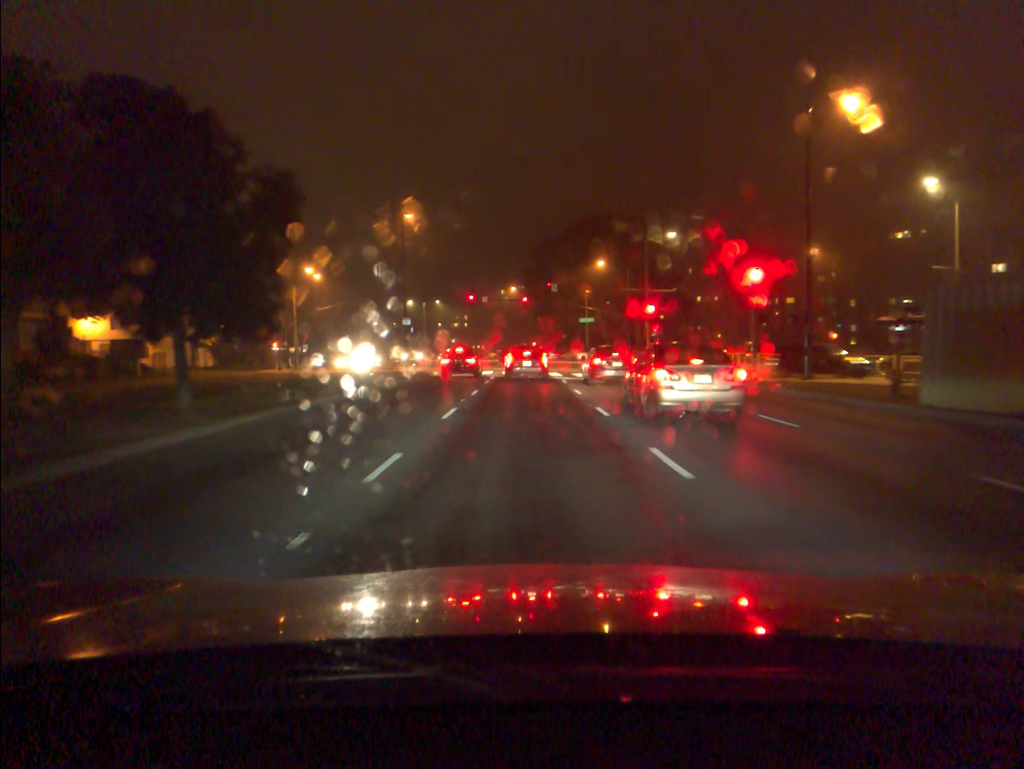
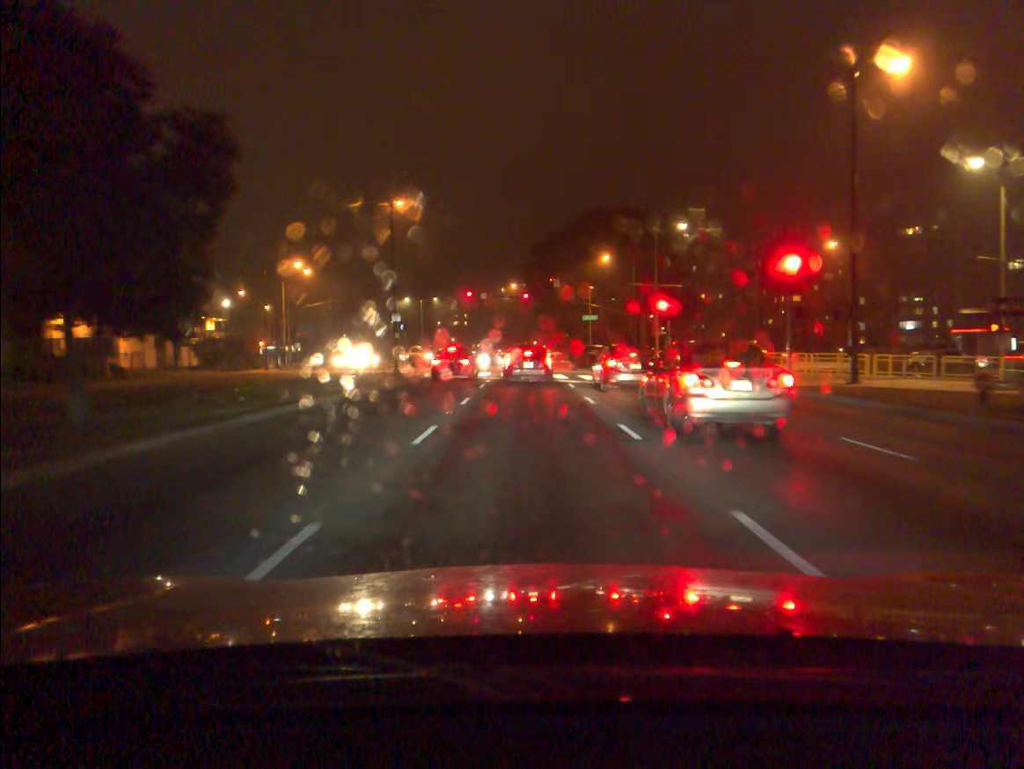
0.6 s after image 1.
(0.0, +4.2) m; 0°
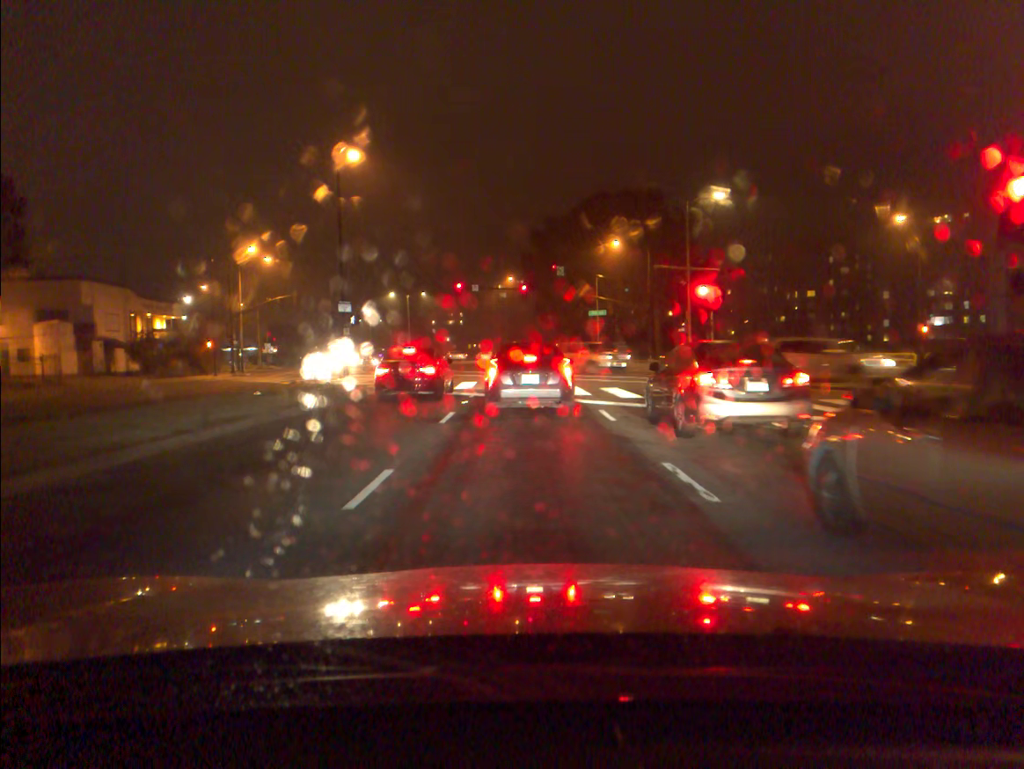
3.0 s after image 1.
(0.0, +12.2) m; 0°
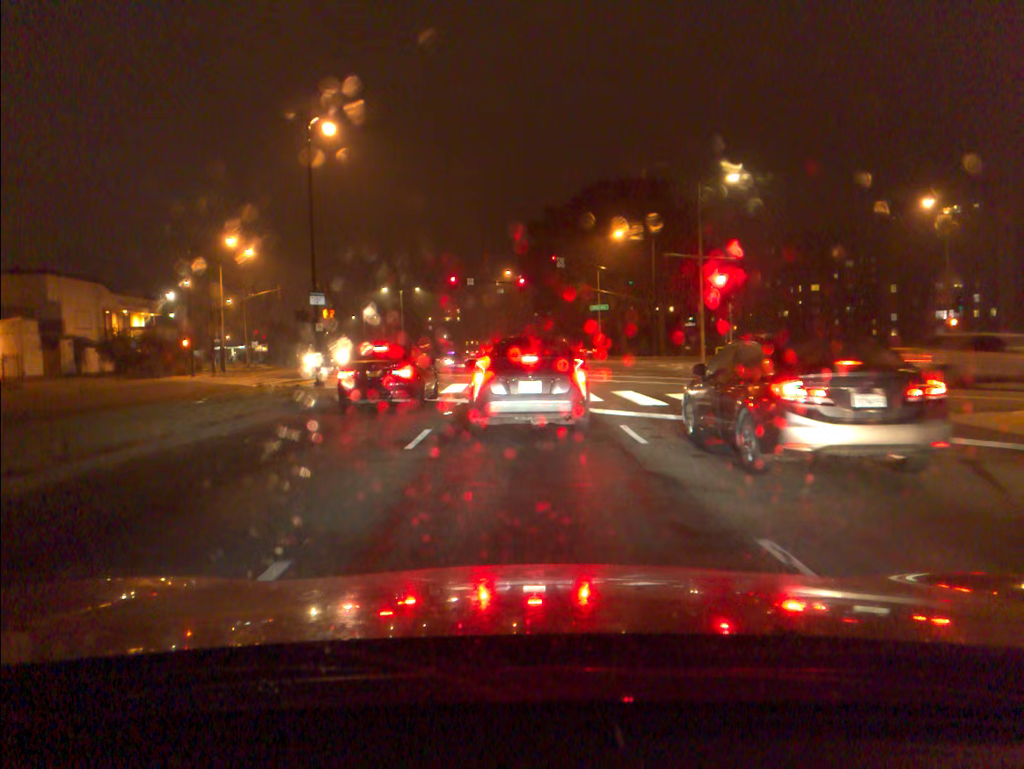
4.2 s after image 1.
(0.0, +3.8) m; +1°
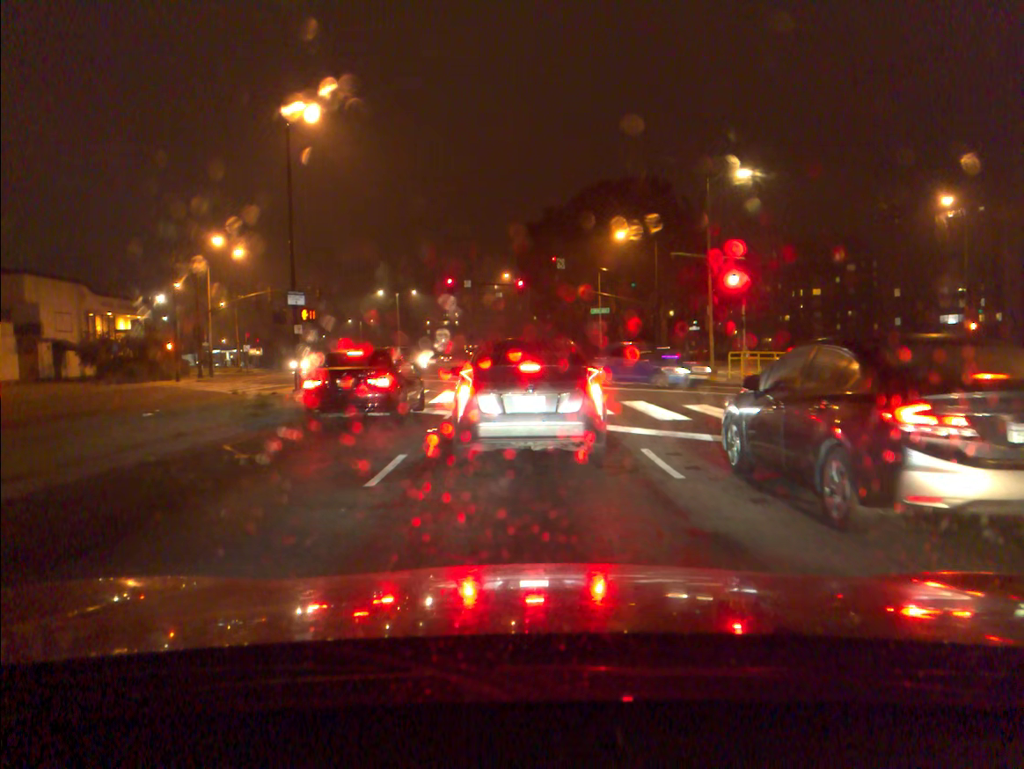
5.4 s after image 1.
(0.0, +2.5) m; 0°
